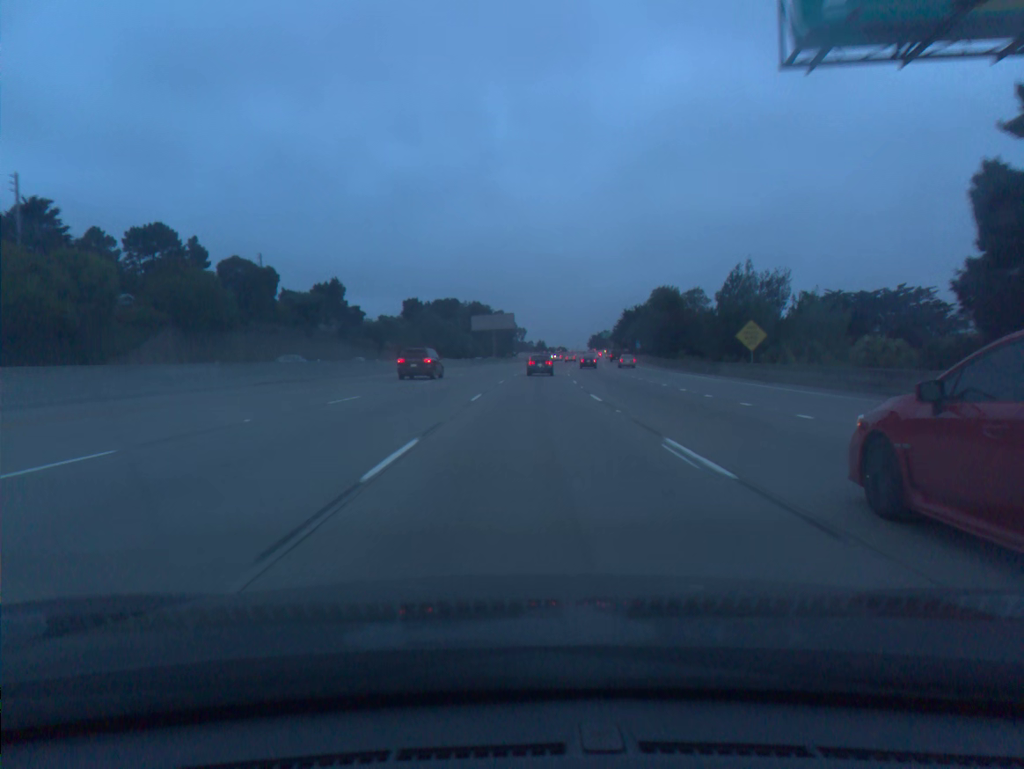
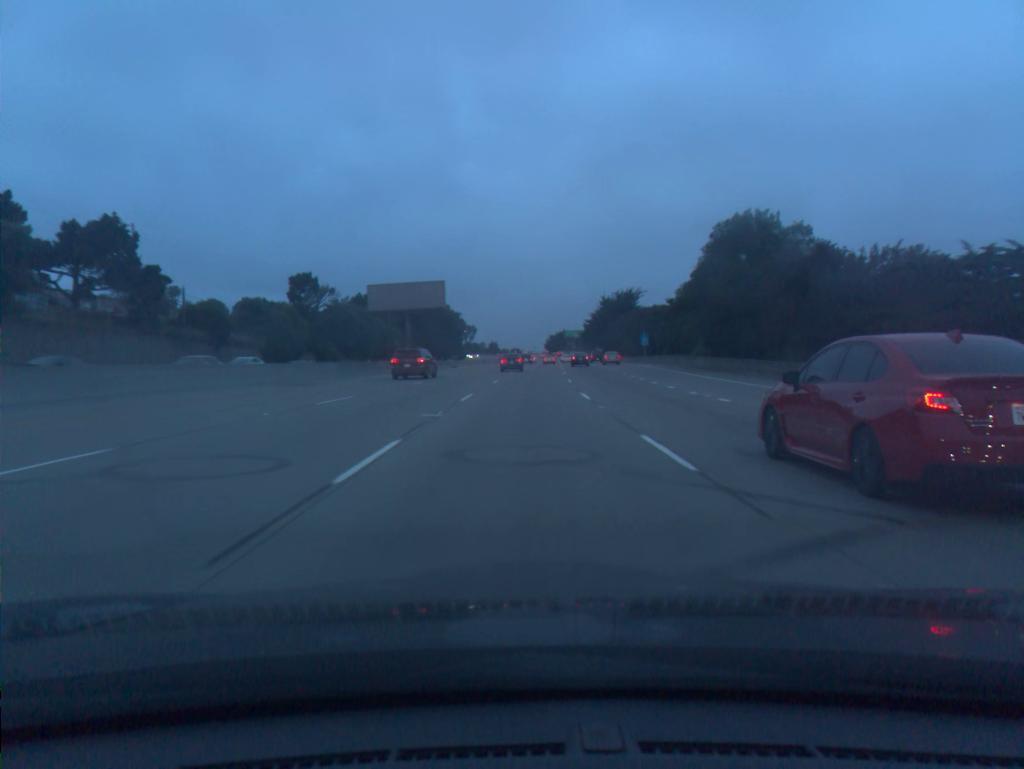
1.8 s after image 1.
(+1.9, +58.2) m; +3°
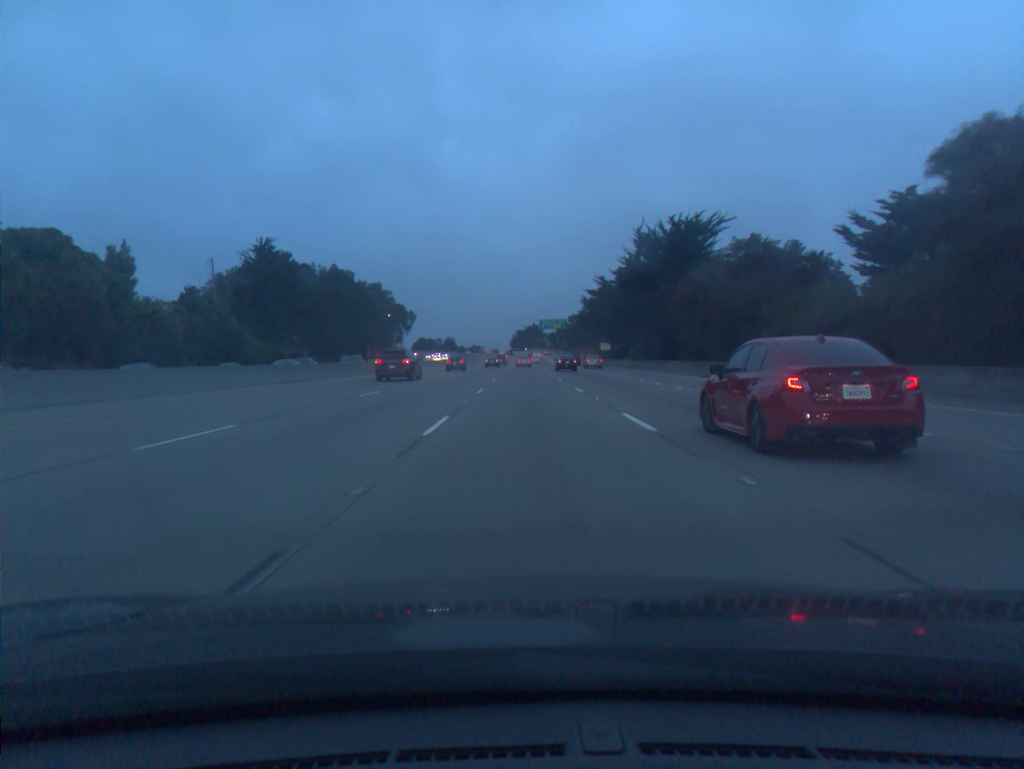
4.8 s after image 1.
(+3.2, +97.7) m; +3°
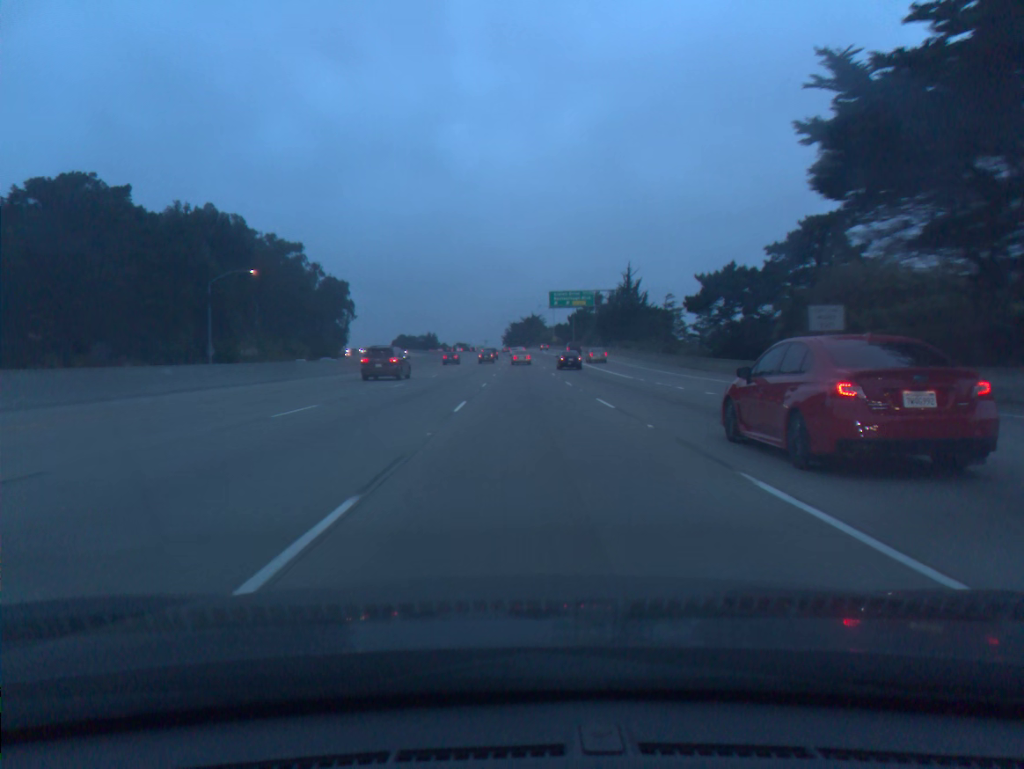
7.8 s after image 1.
(+0.2, +96.5) m; 0°
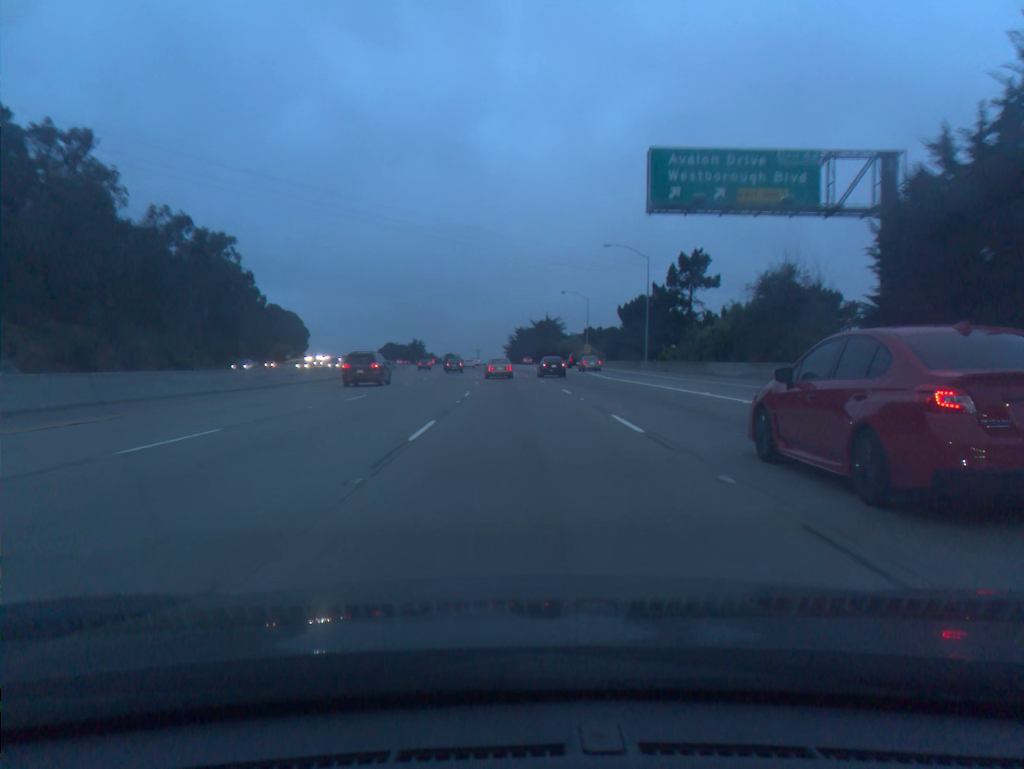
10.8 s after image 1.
(-0.1, +93.4) m; -1°
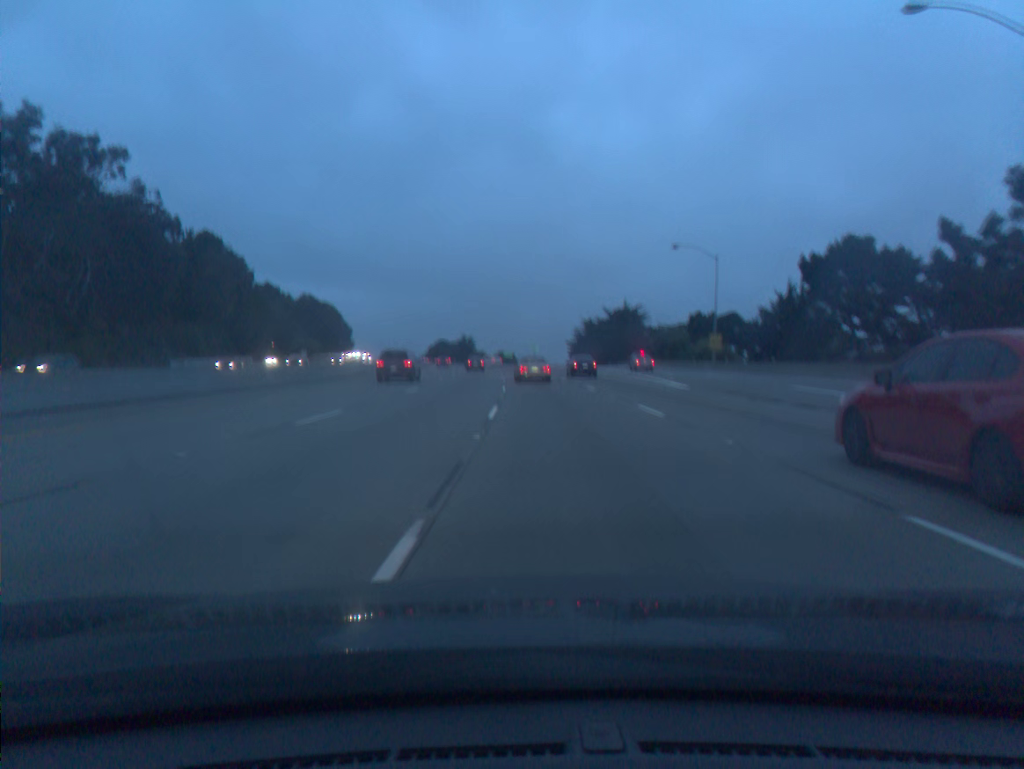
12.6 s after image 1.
(-1.9, +54.0) m; -4°
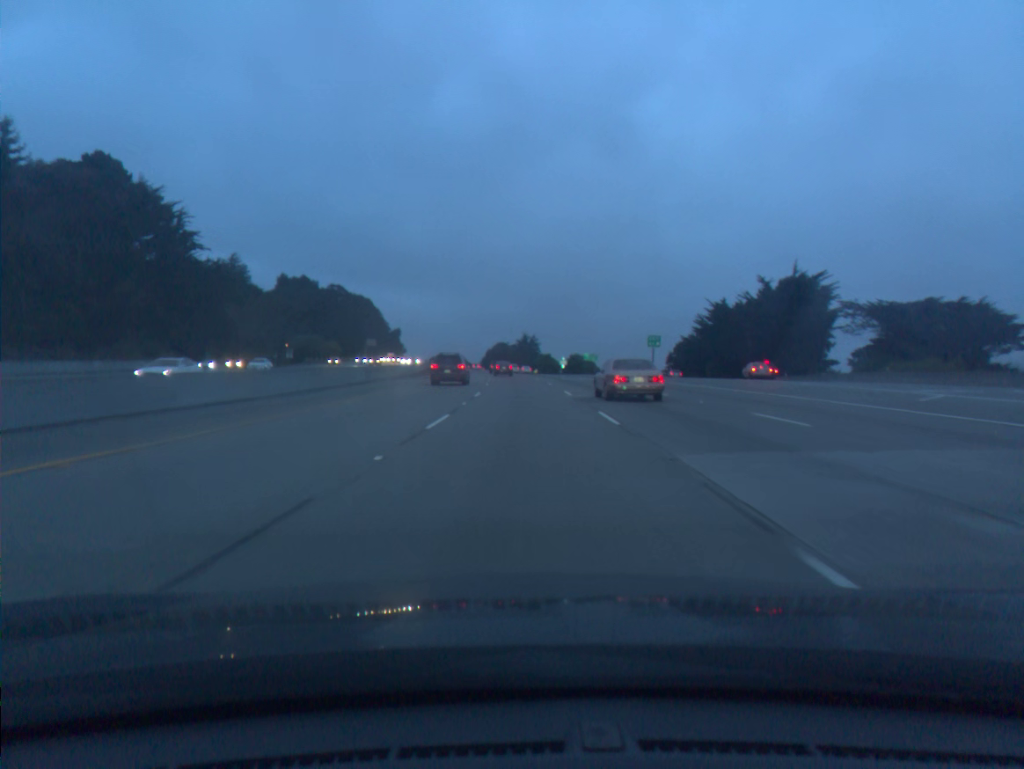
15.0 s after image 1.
(-3.6, +73.8) m; -5°
